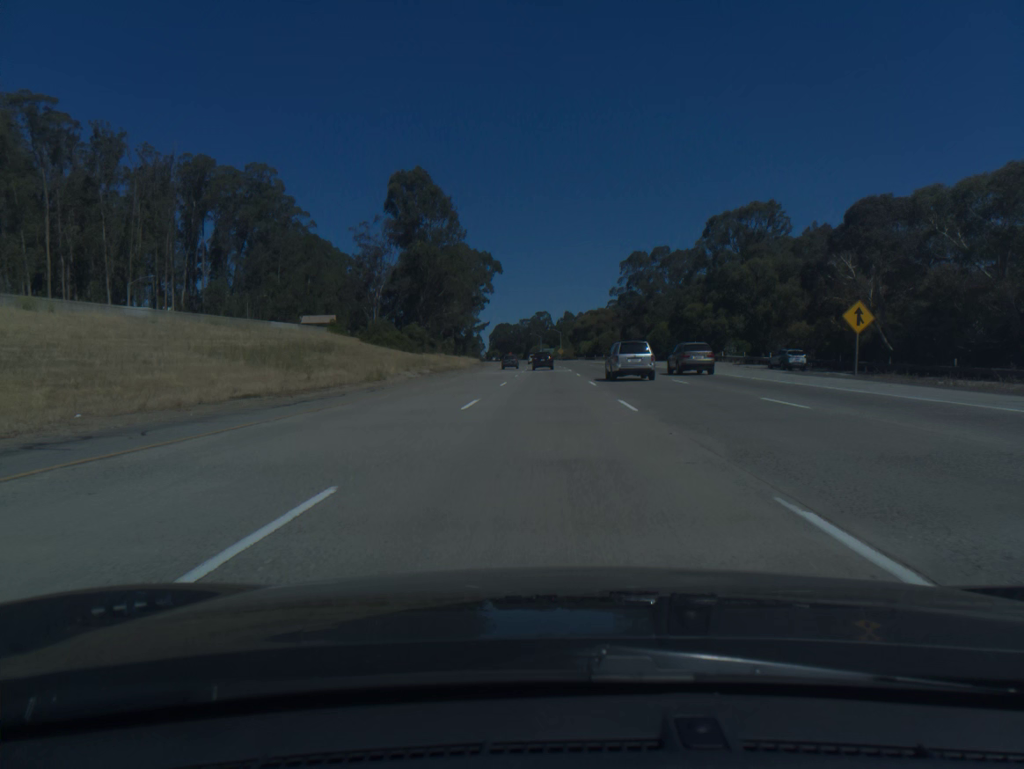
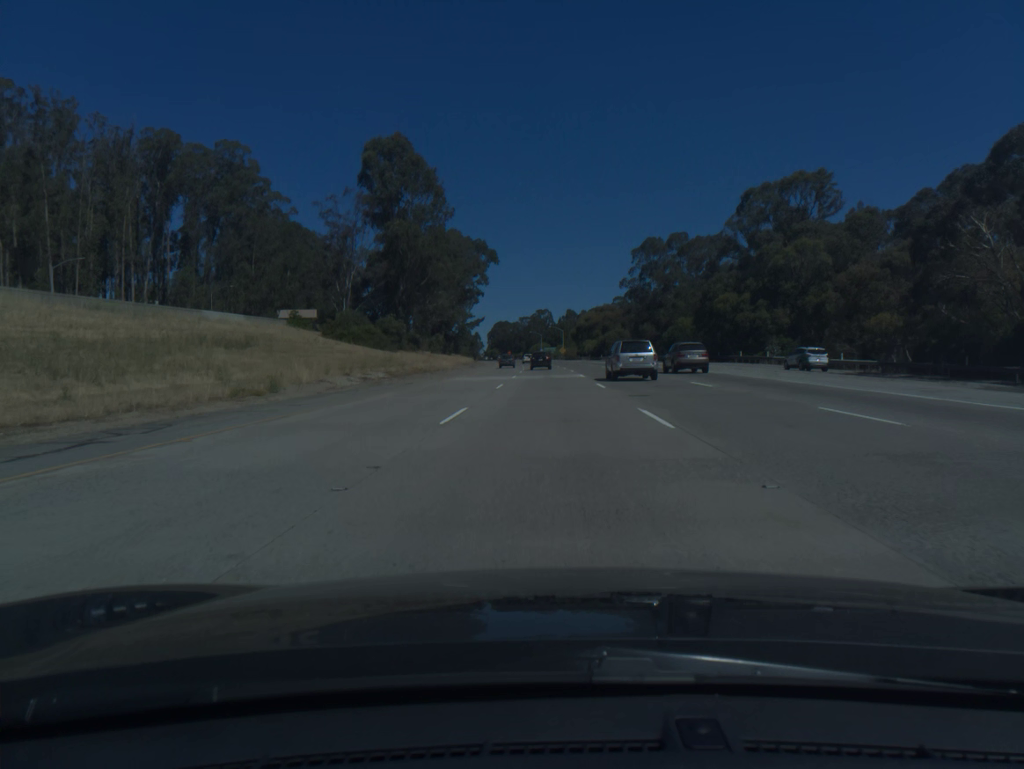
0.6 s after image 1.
(0.0, +18.8) m; 0°
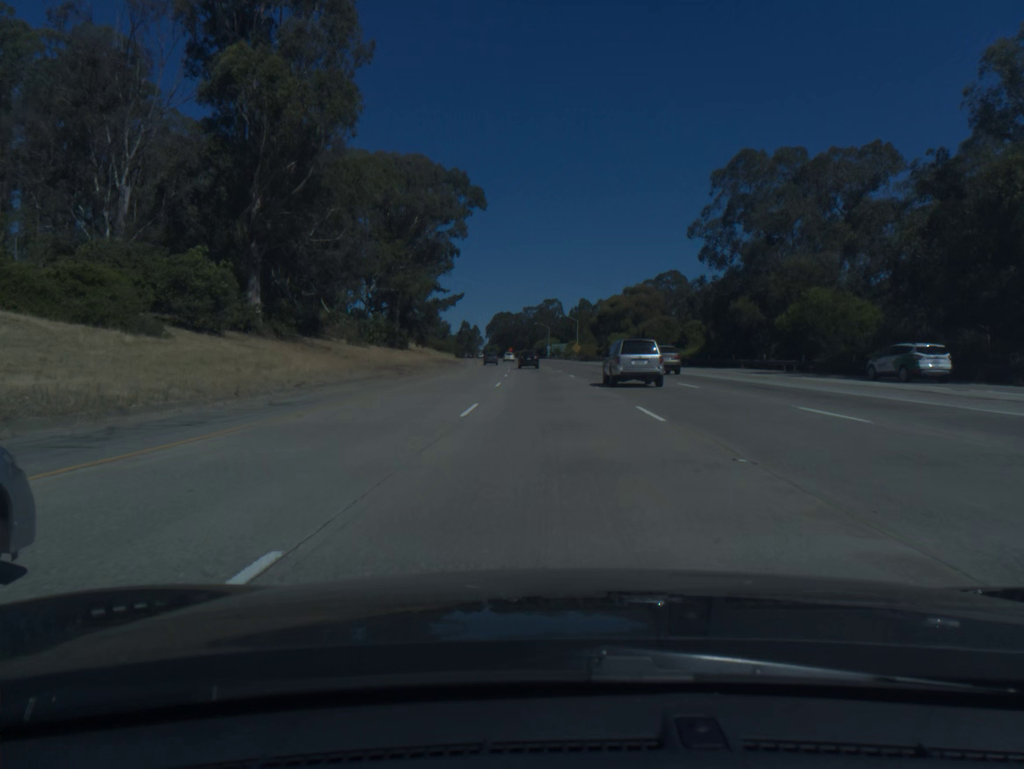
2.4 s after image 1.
(-0.1, +56.5) m; 0°
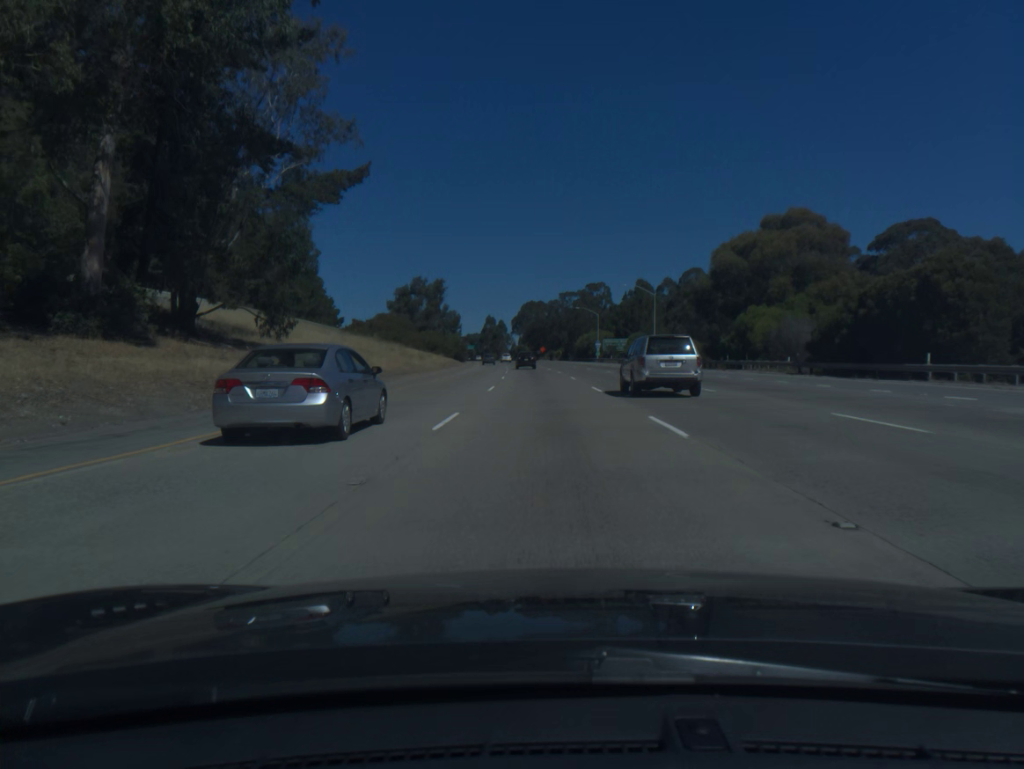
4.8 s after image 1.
(-1.6, +76.1) m; -3°
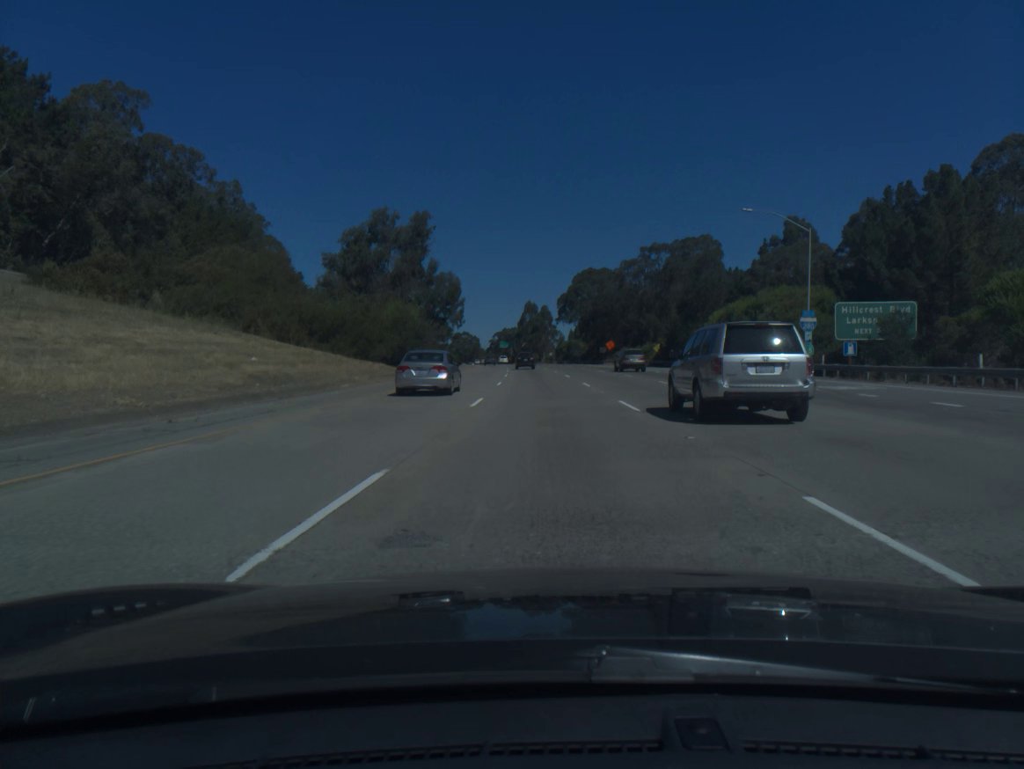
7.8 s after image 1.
(-3.1, +96.1) m; -4°
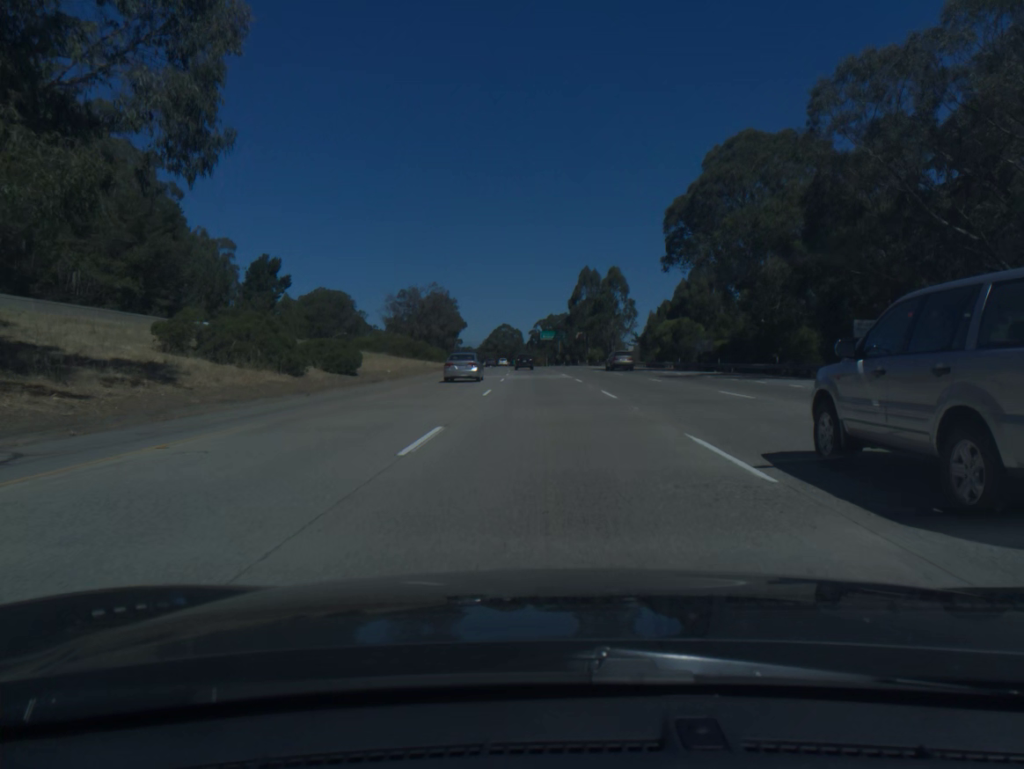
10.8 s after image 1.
(-3.1, +97.5) m; -4°
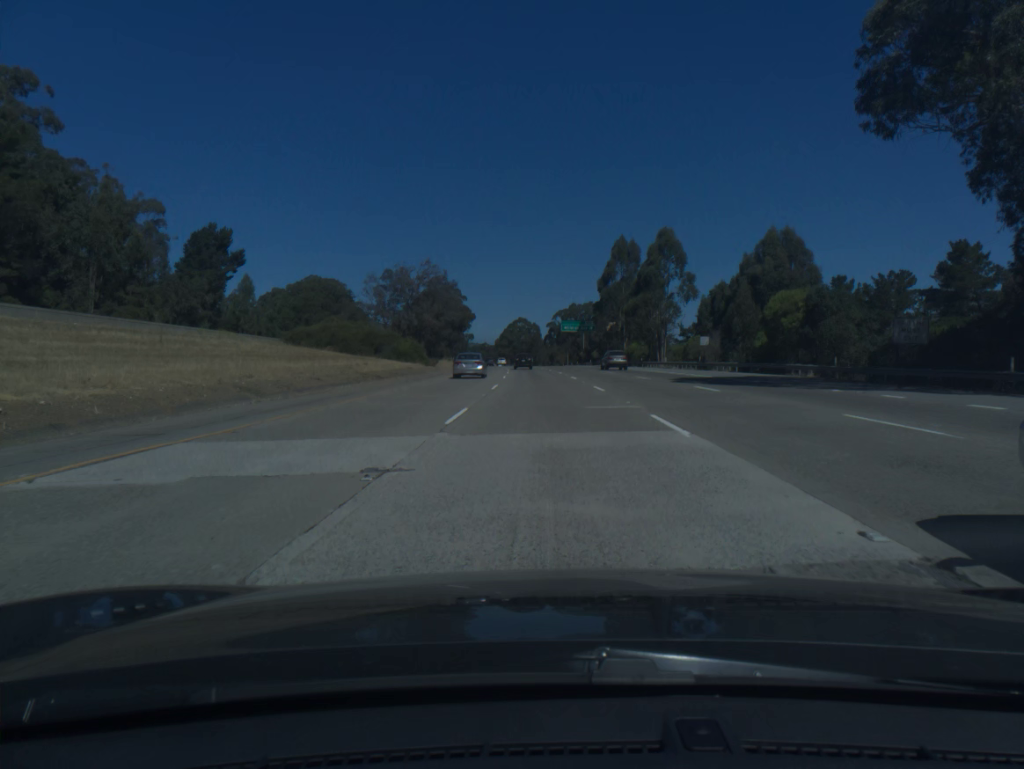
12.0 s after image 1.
(-0.5, +39.6) m; -1°
